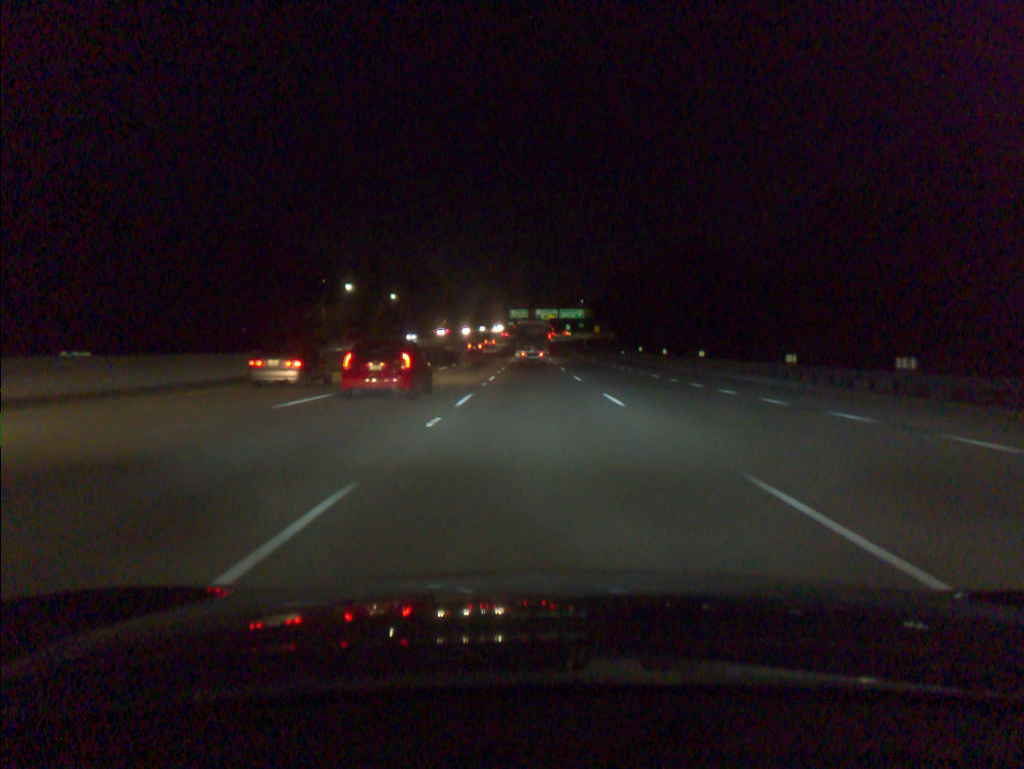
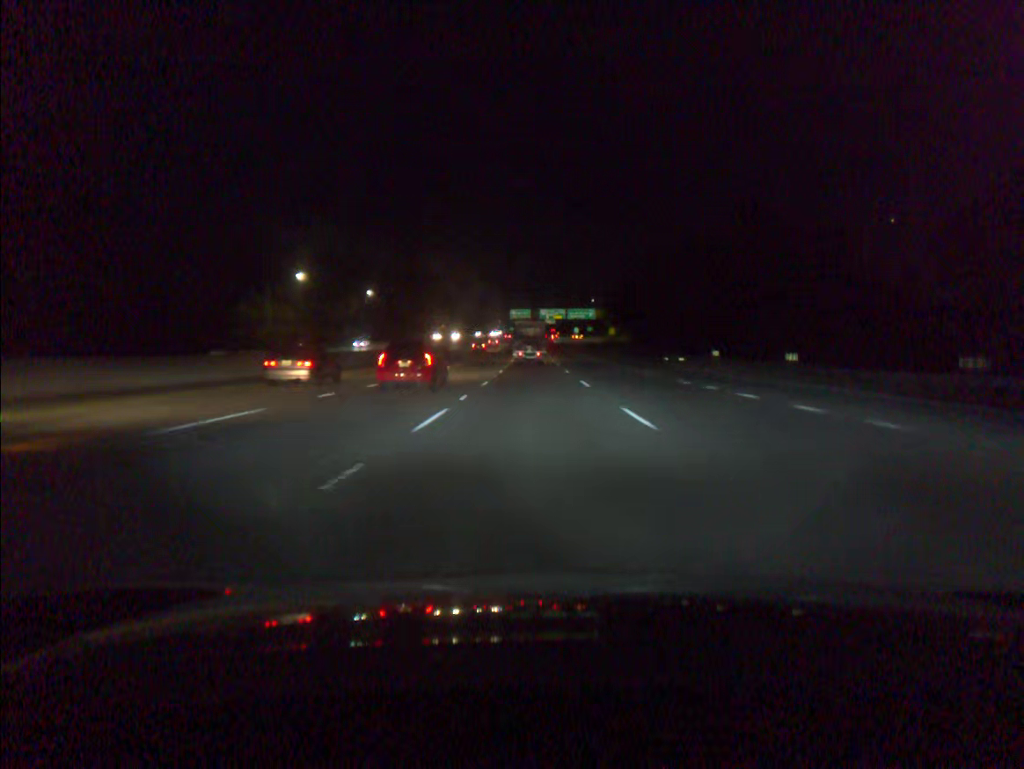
(0.0, +34.4) m; 0°
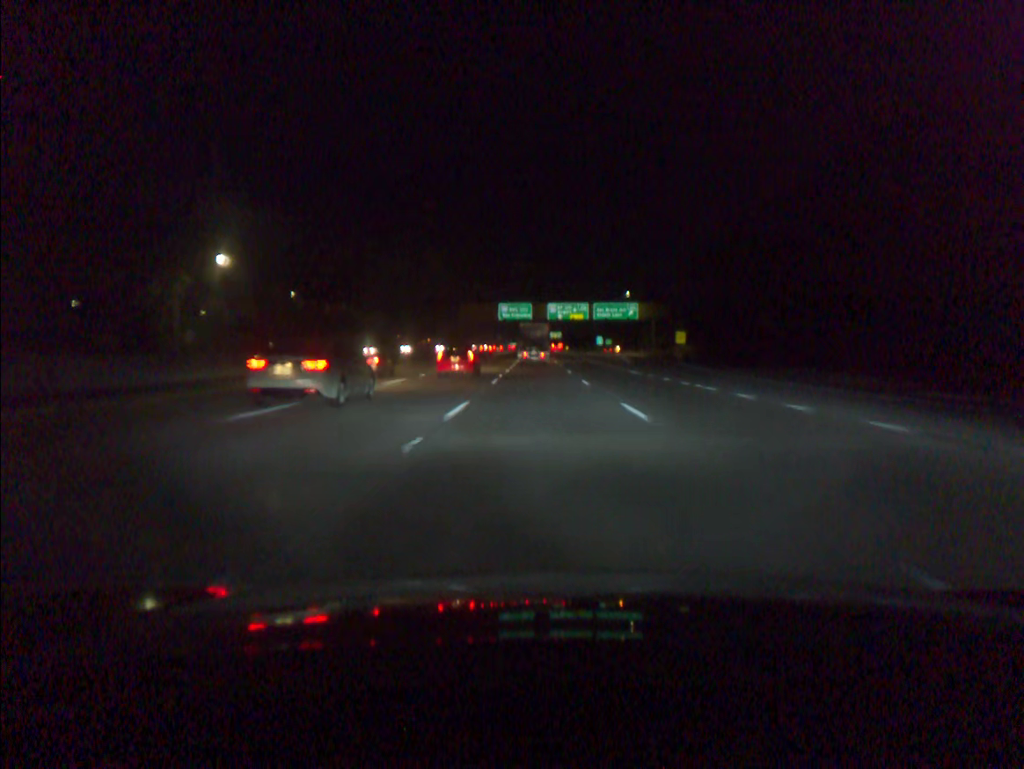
(-0.4, +85.3) m; 0°
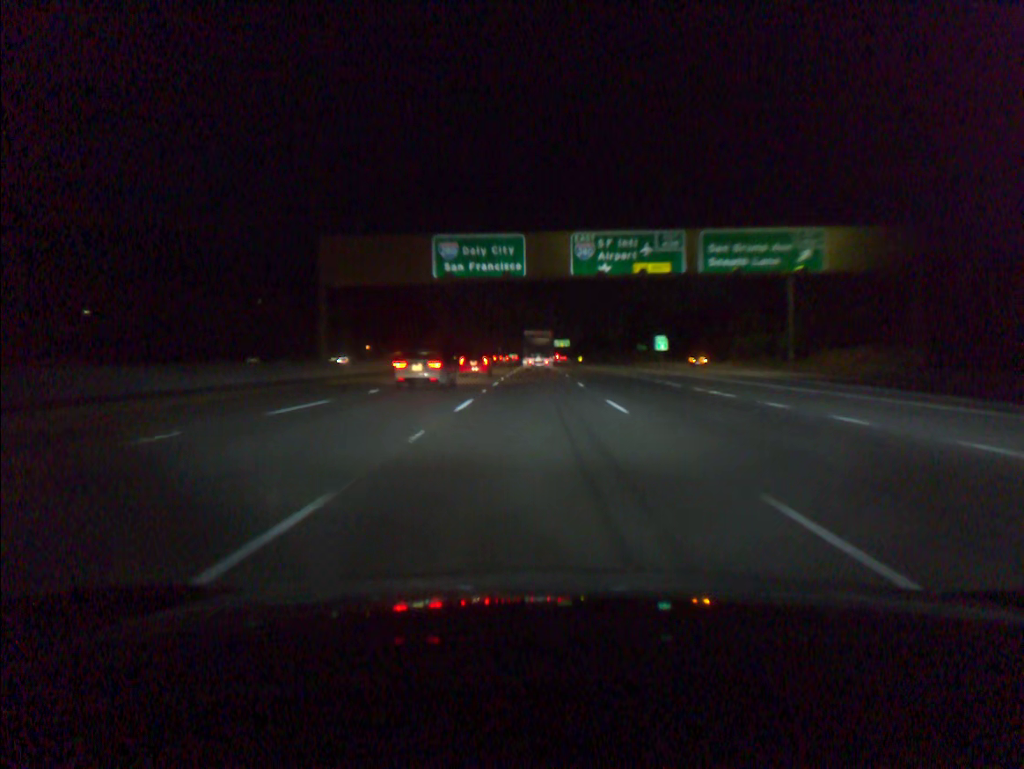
(+0.2, +85.1) m; 0°
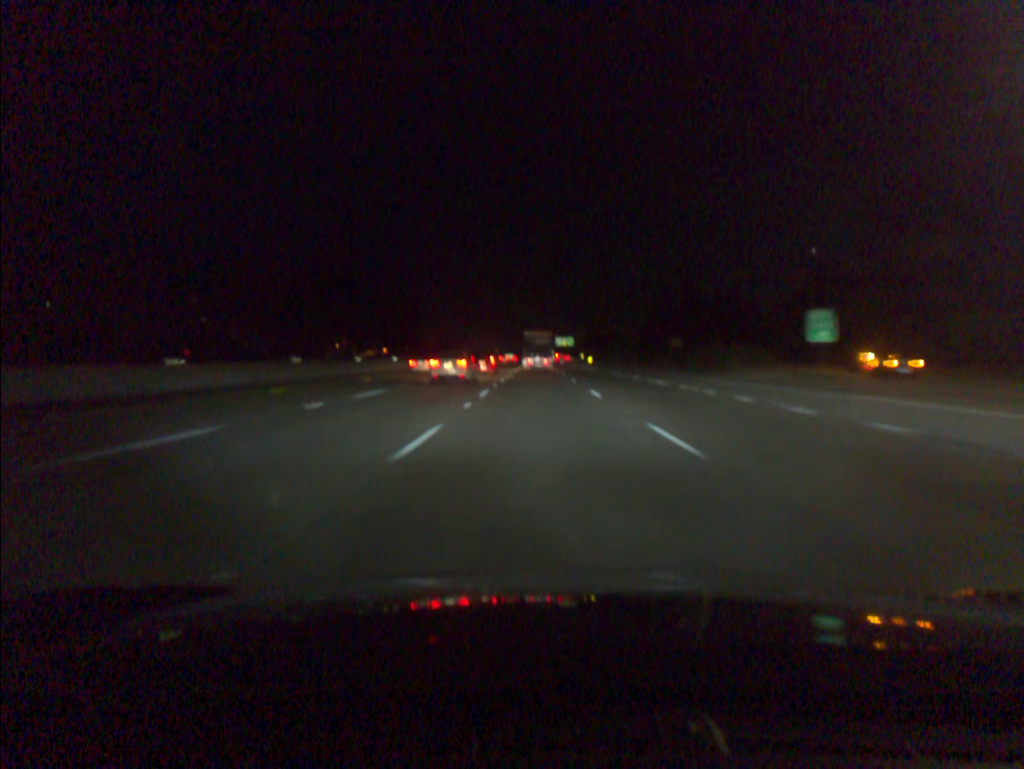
(0.0, +51.4) m; 0°
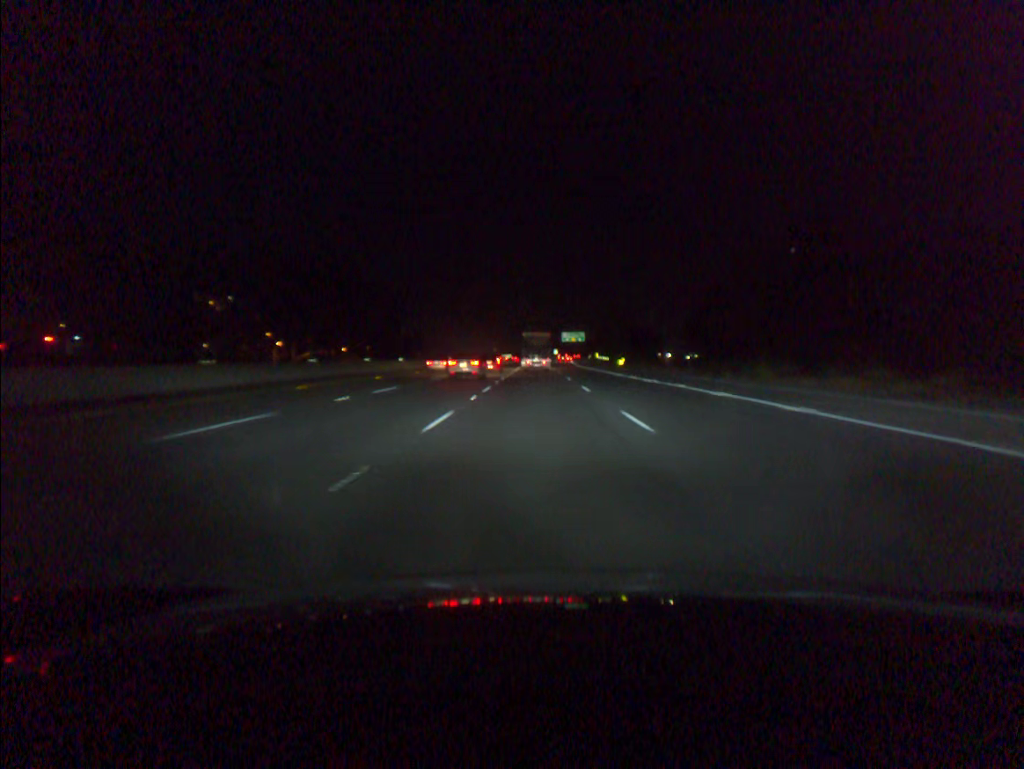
(+0.2, +69.4) m; 0°
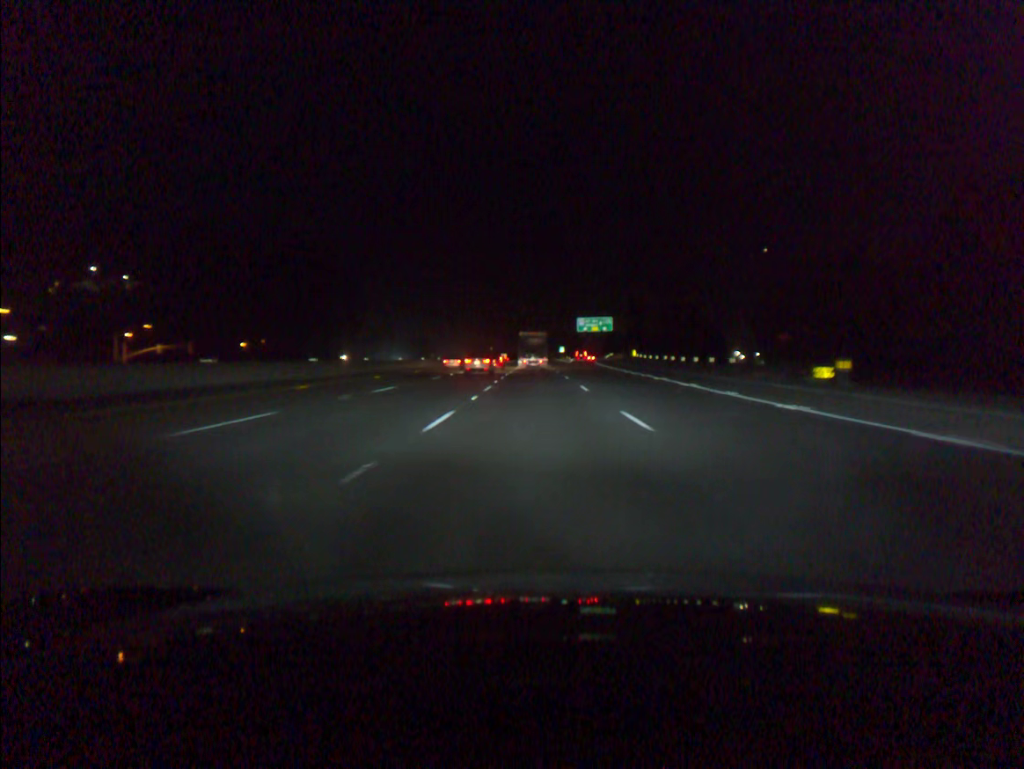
(+0.1, +87.5) m; 0°
